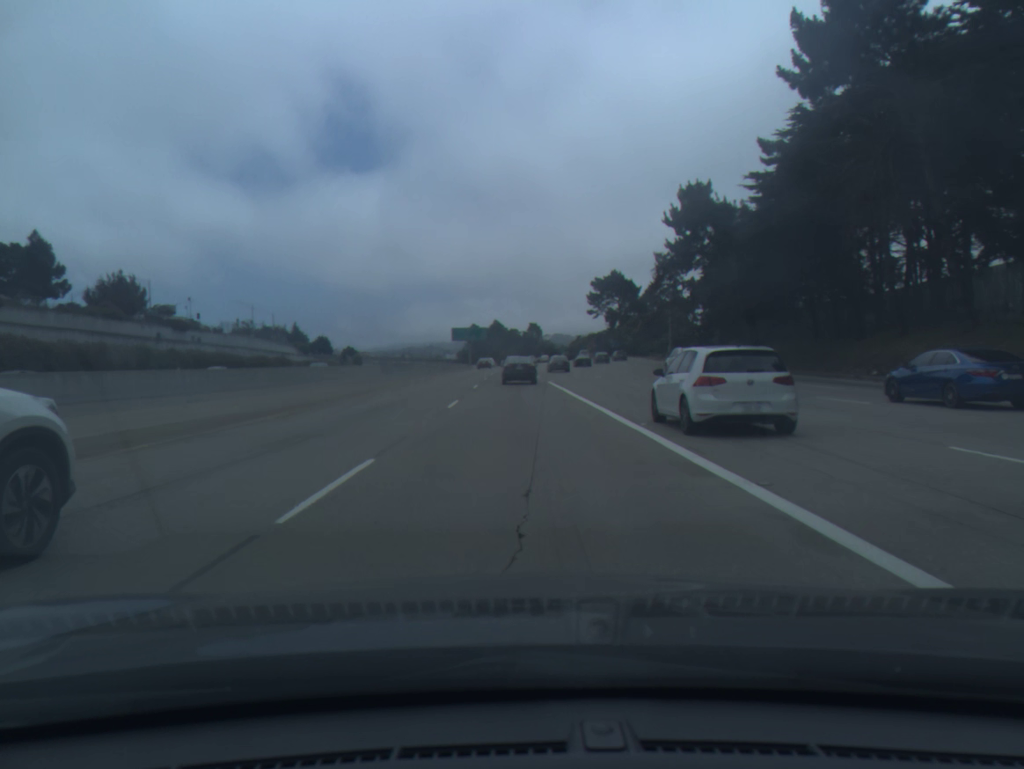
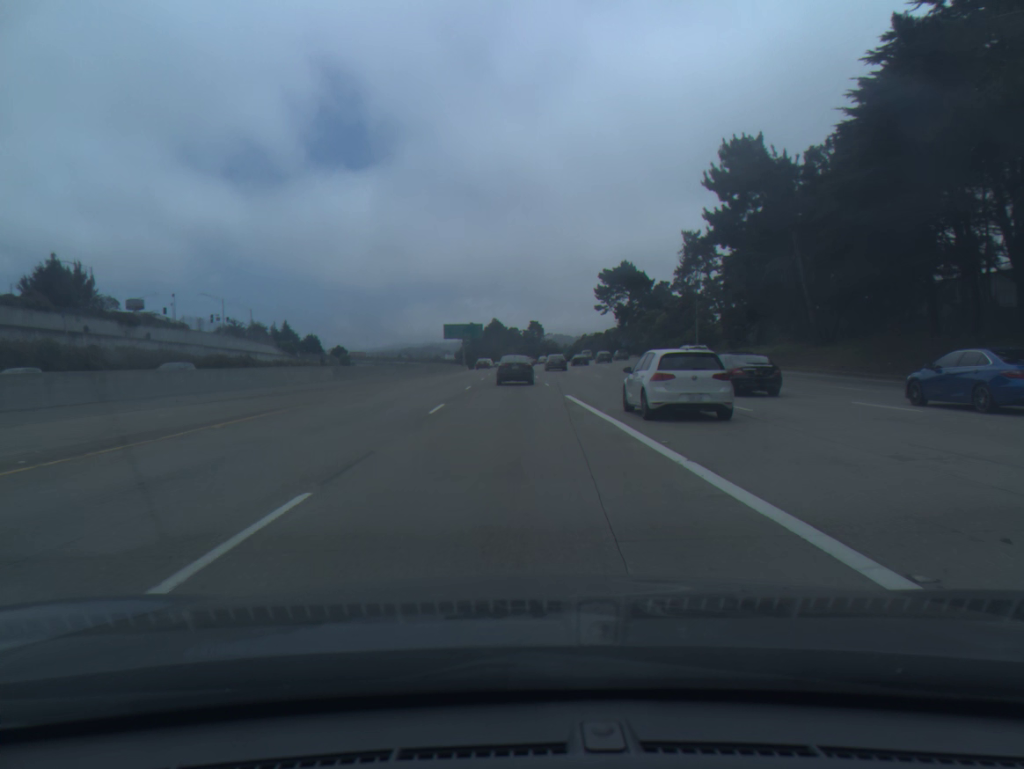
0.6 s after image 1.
(0.0, +17.0) m; 0°
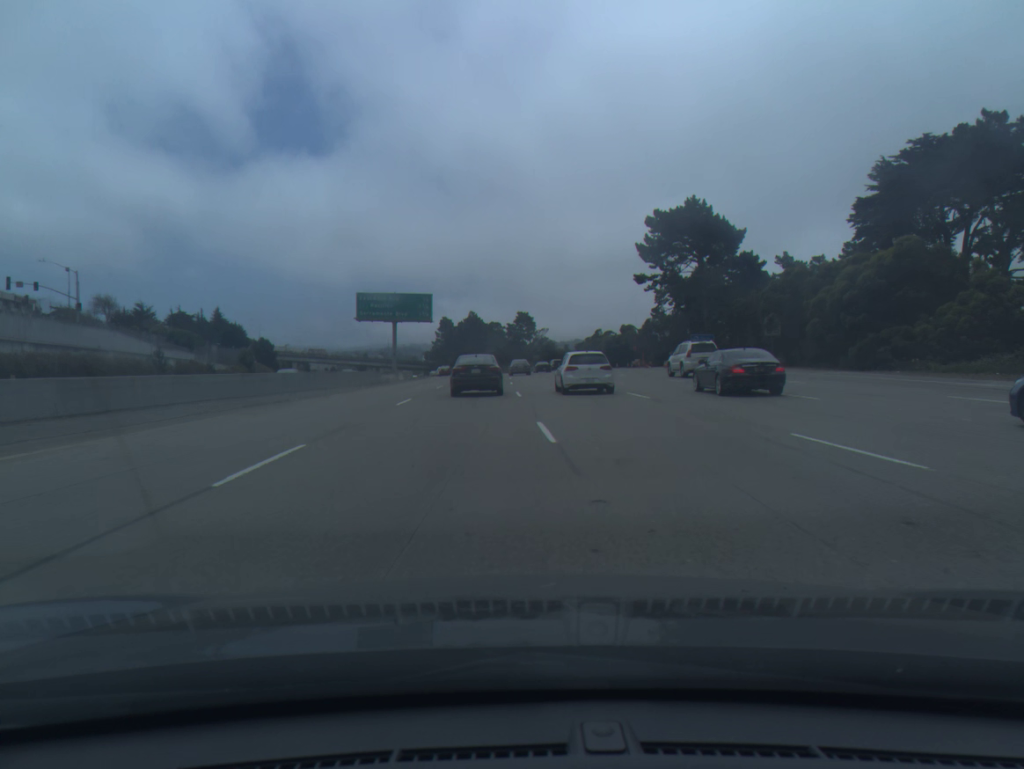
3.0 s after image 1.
(0.0, +69.2) m; +1°
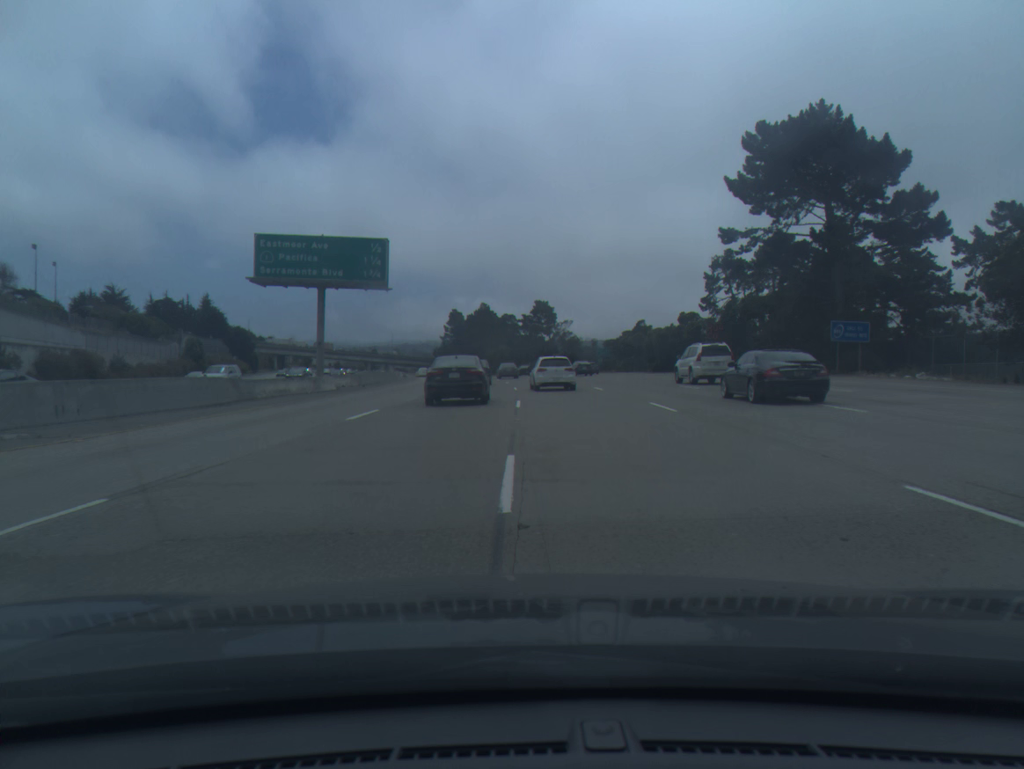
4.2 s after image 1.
(-0.1, +34.1) m; -1°
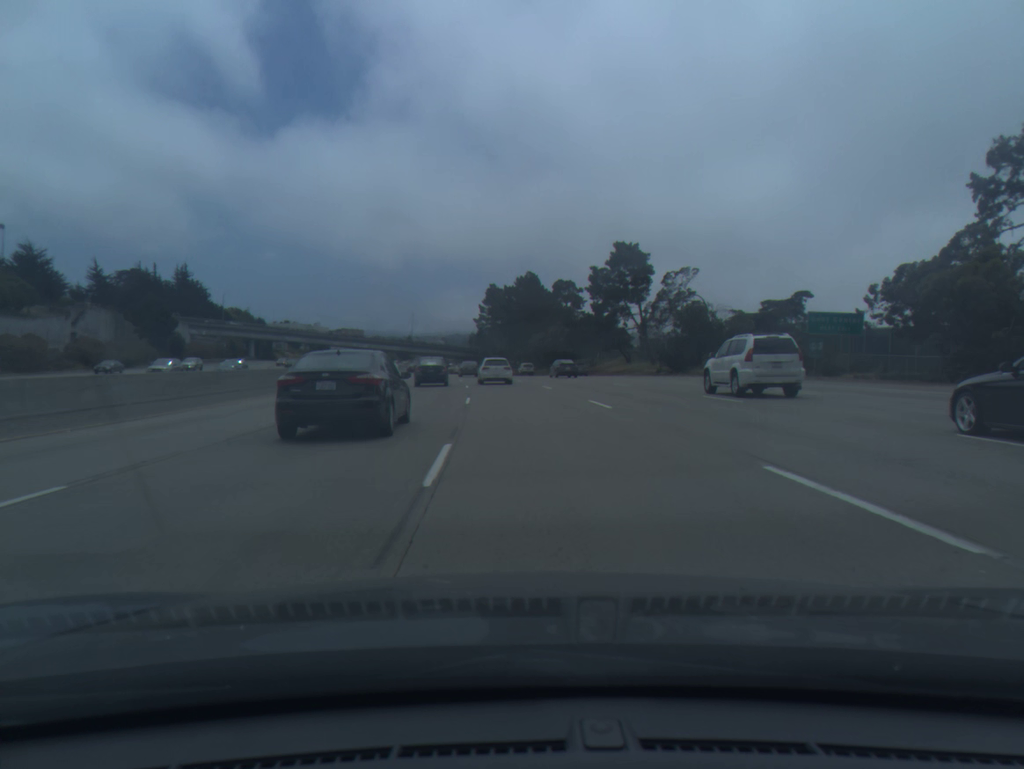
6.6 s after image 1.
(-1.4, +71.5) m; -4°
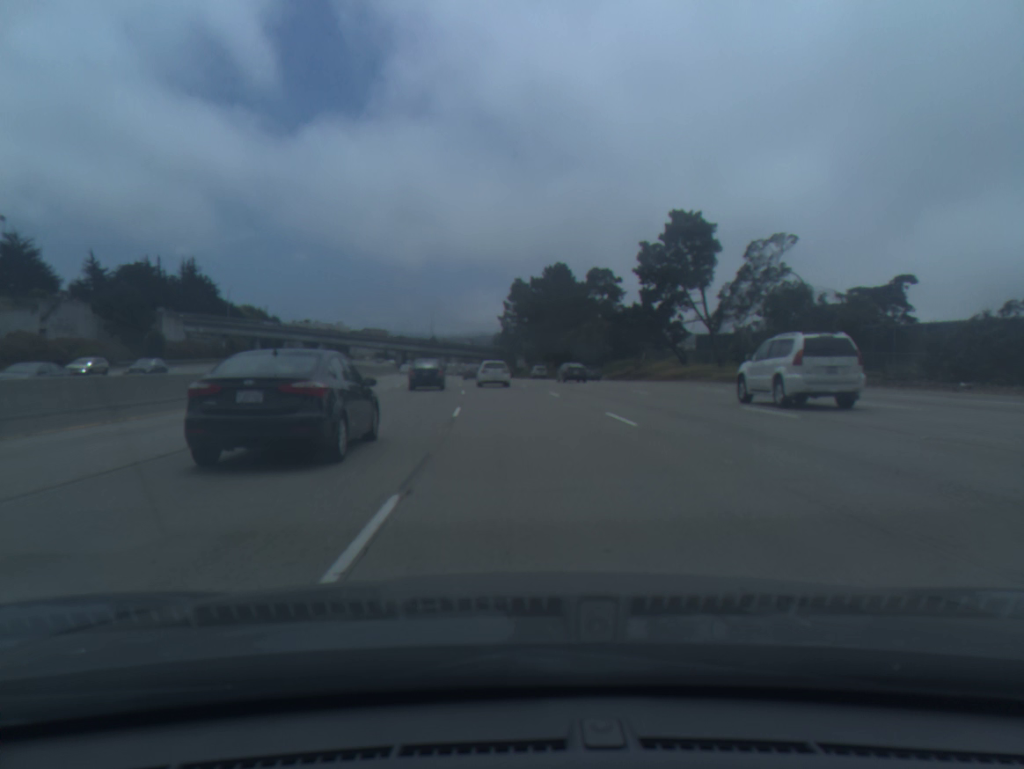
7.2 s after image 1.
(-0.3, +19.0) m; -2°
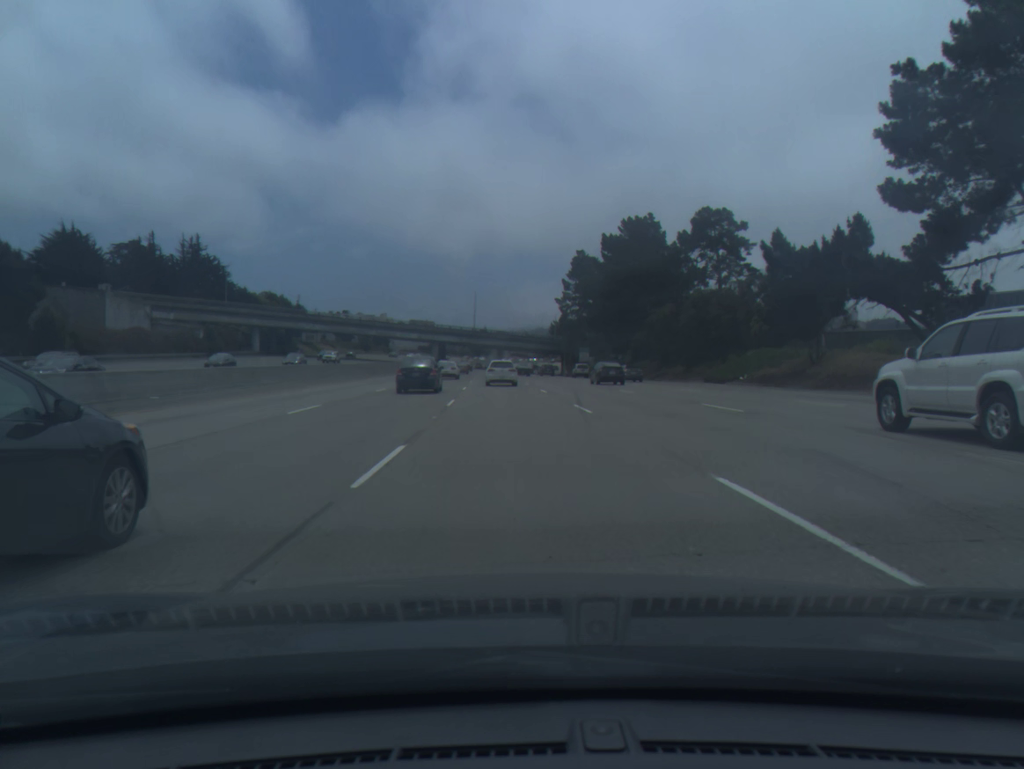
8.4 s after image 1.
(-1.4, +39.7) m; -4°
